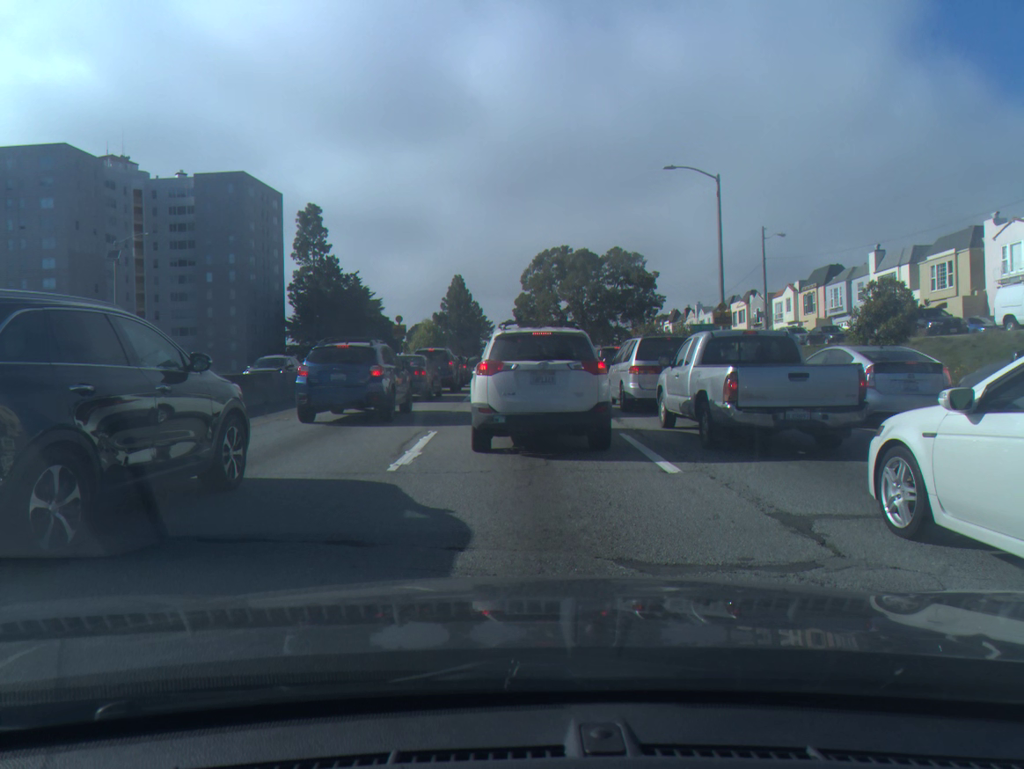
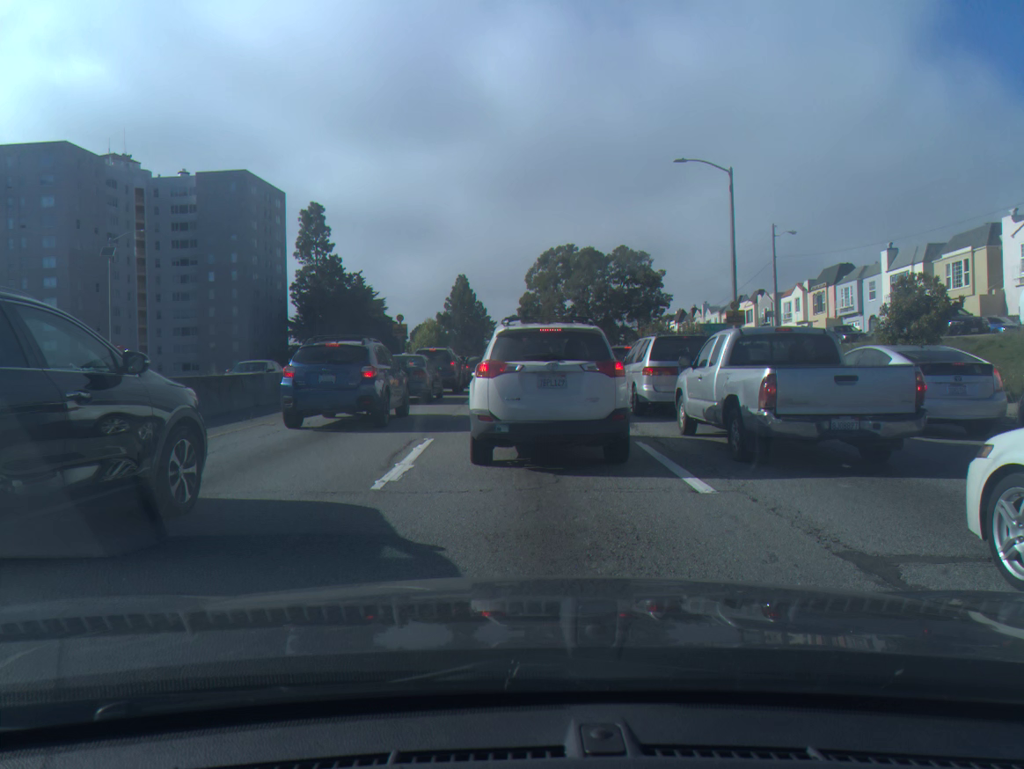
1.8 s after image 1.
(0.0, +1.3) m; 0°
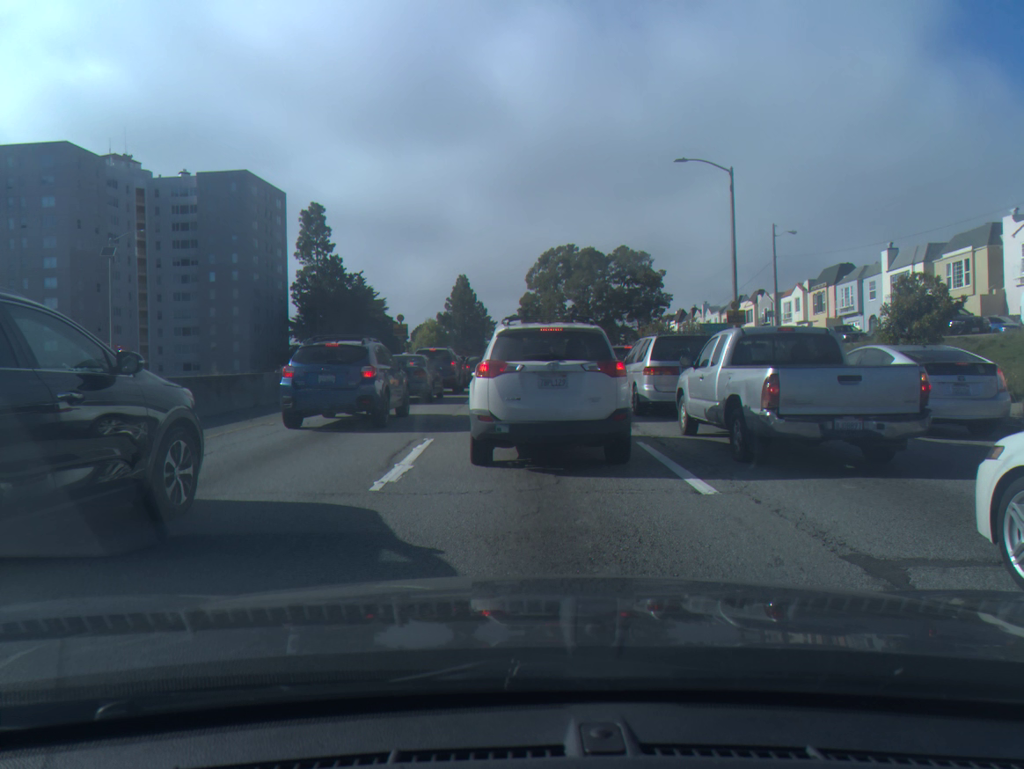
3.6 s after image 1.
(0.0, +0.1) m; 0°
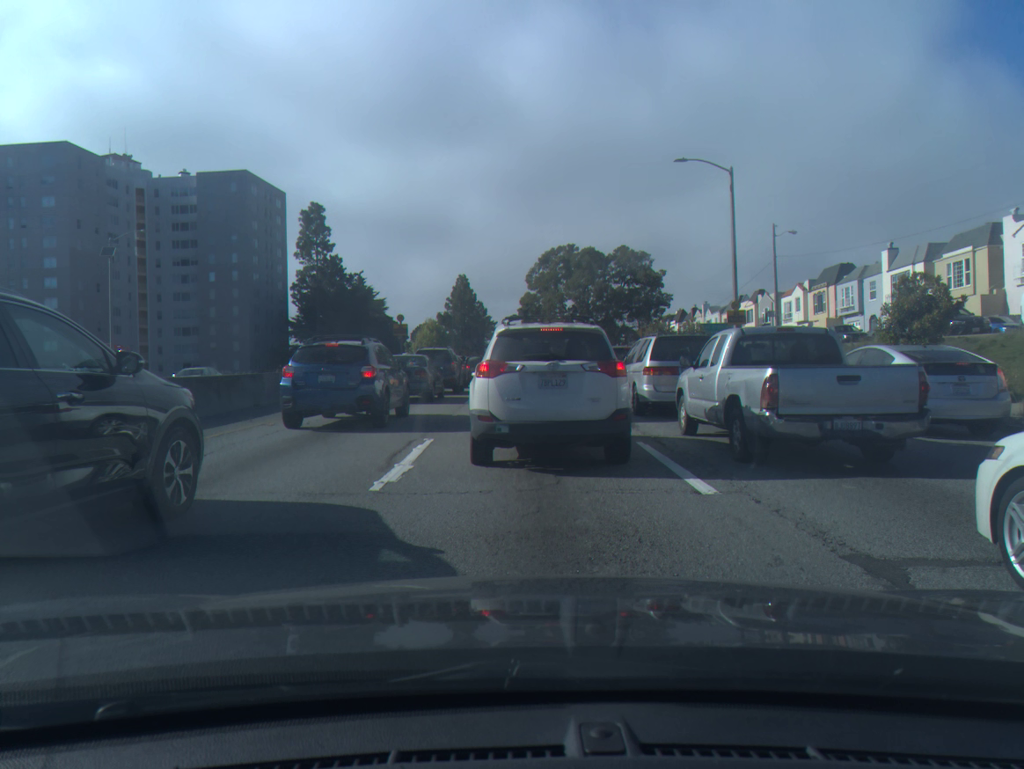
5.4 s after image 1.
(0.0, 0.0) m; 0°
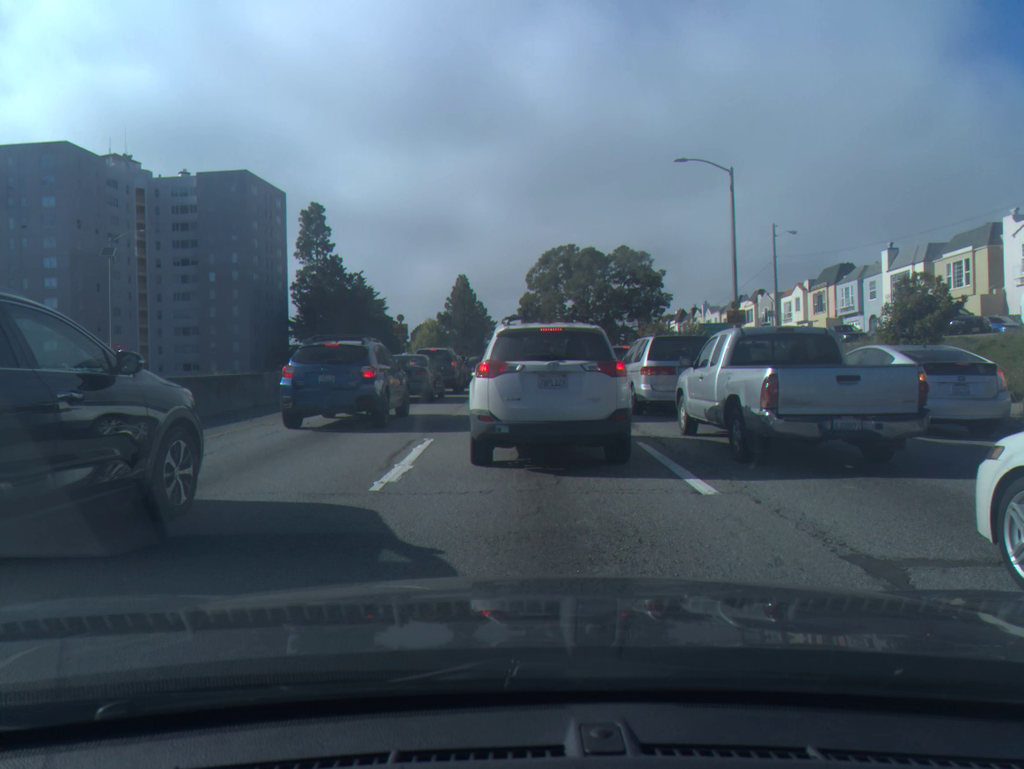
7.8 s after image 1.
(0.0, 0.0) m; 0°
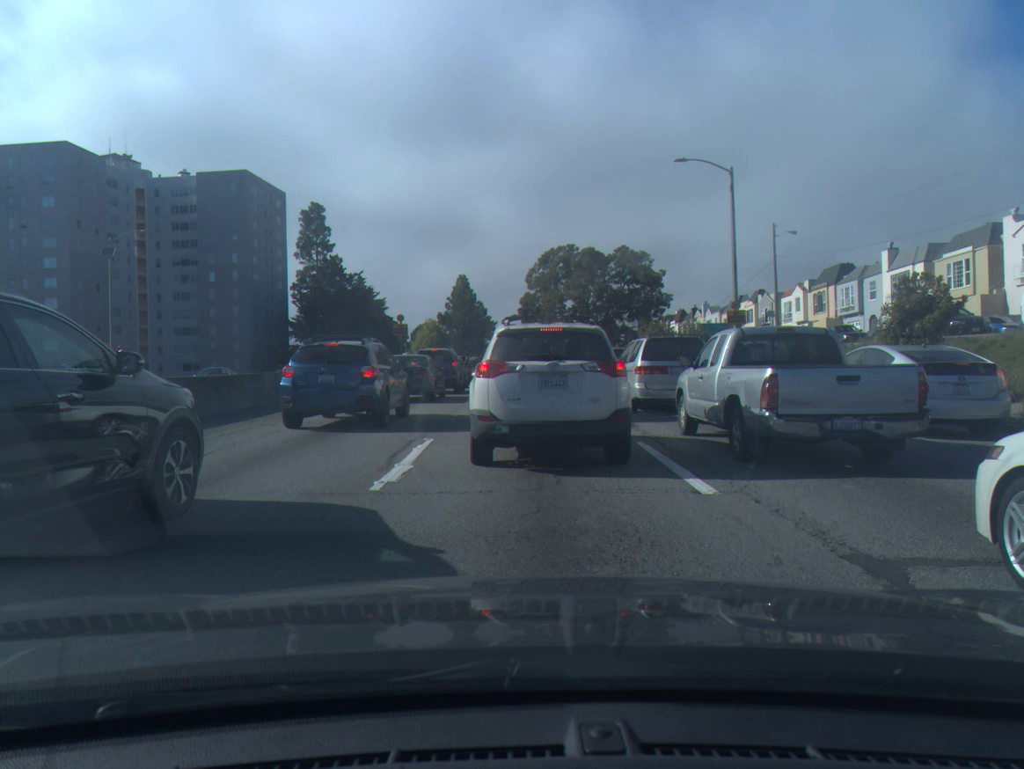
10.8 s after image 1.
(0.0, 0.0) m; 0°
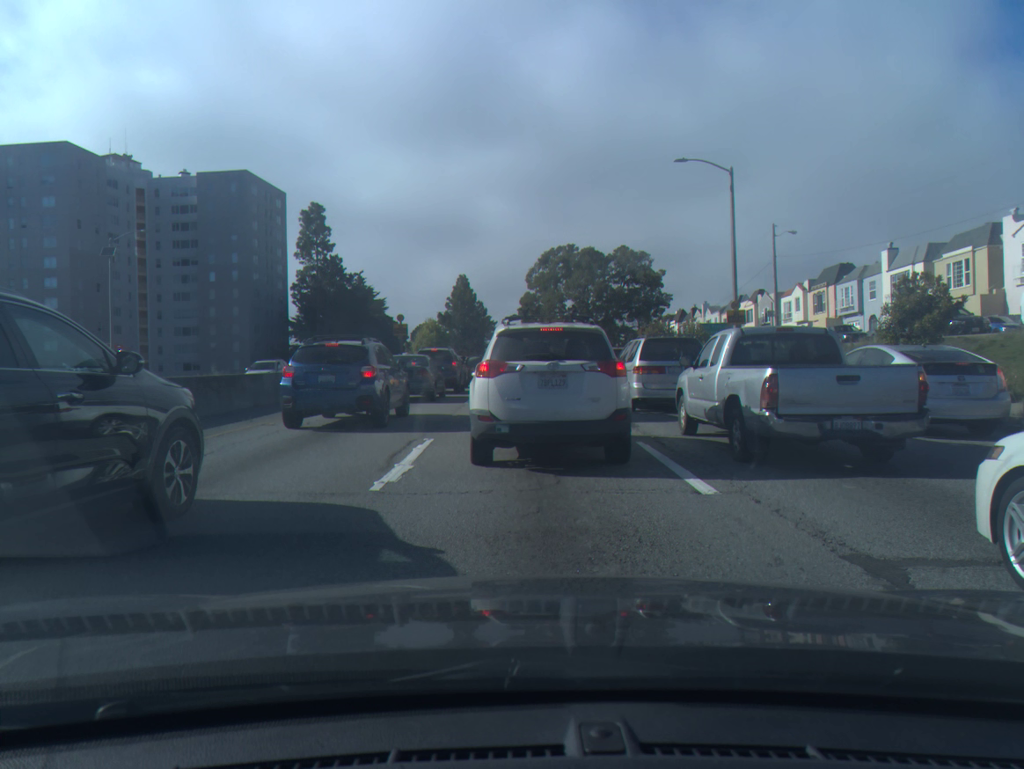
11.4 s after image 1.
(0.0, 0.0) m; 0°
